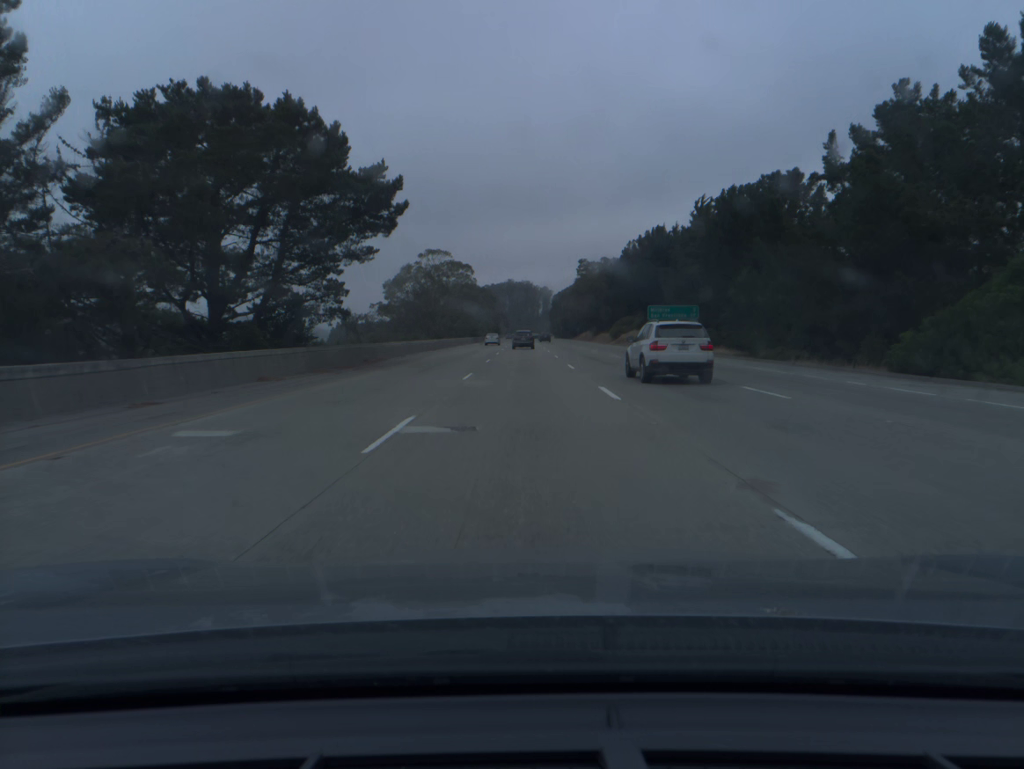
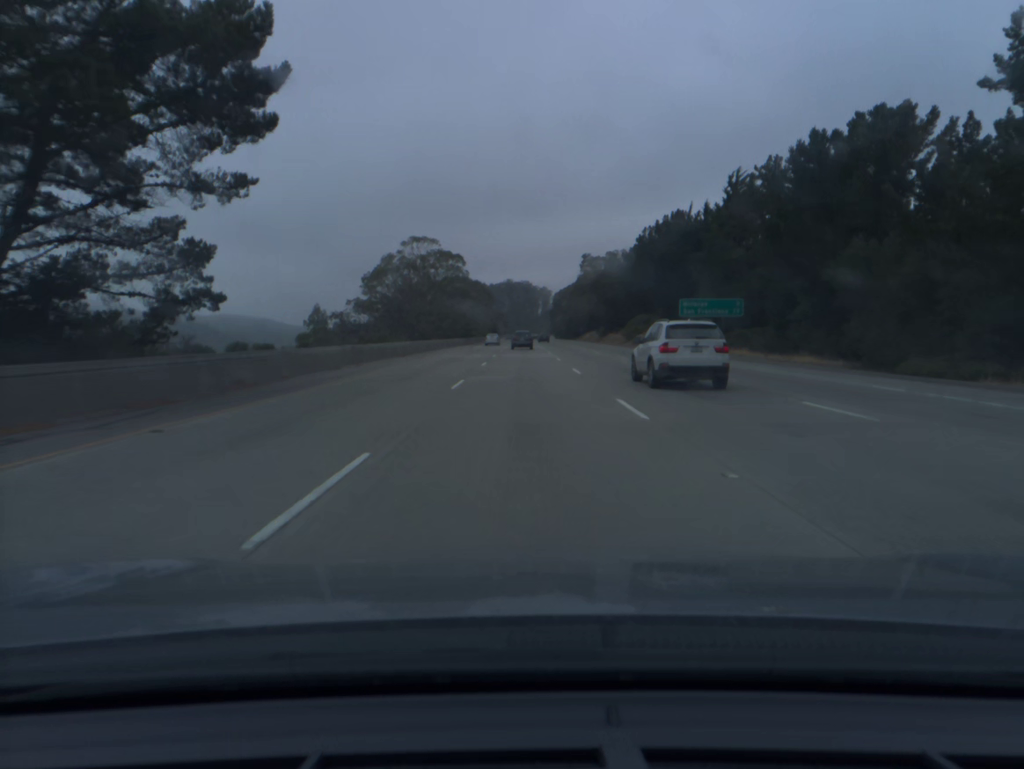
(0.0, +18.6) m; 0°
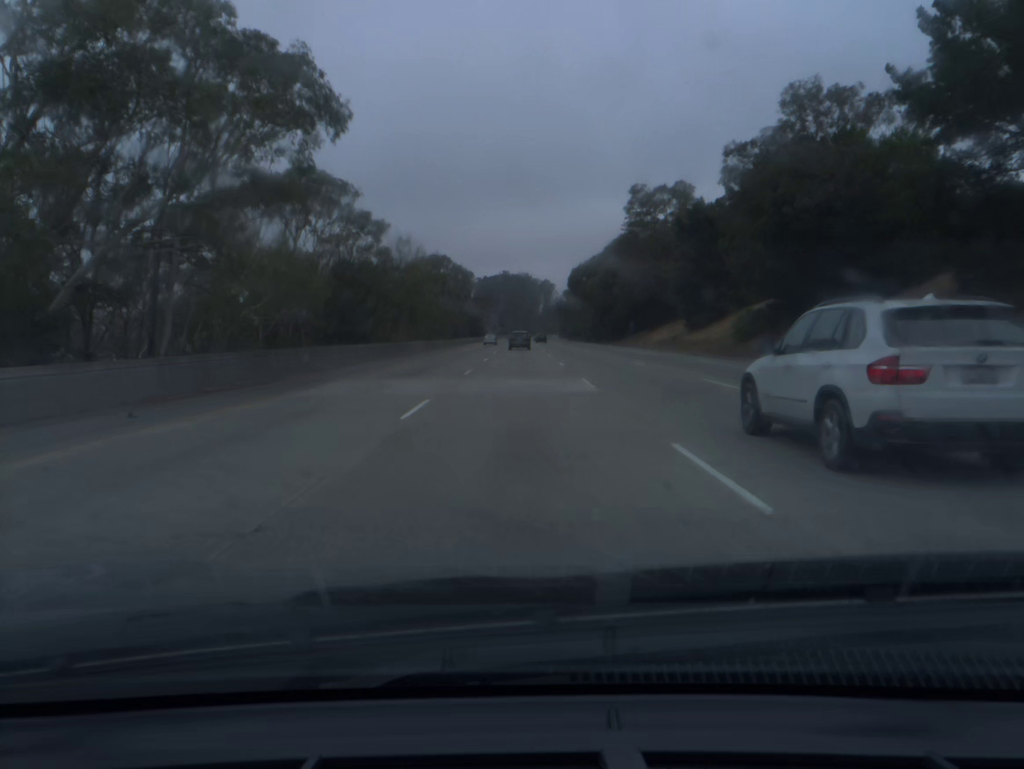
(+0.2, +94.4) m; 0°
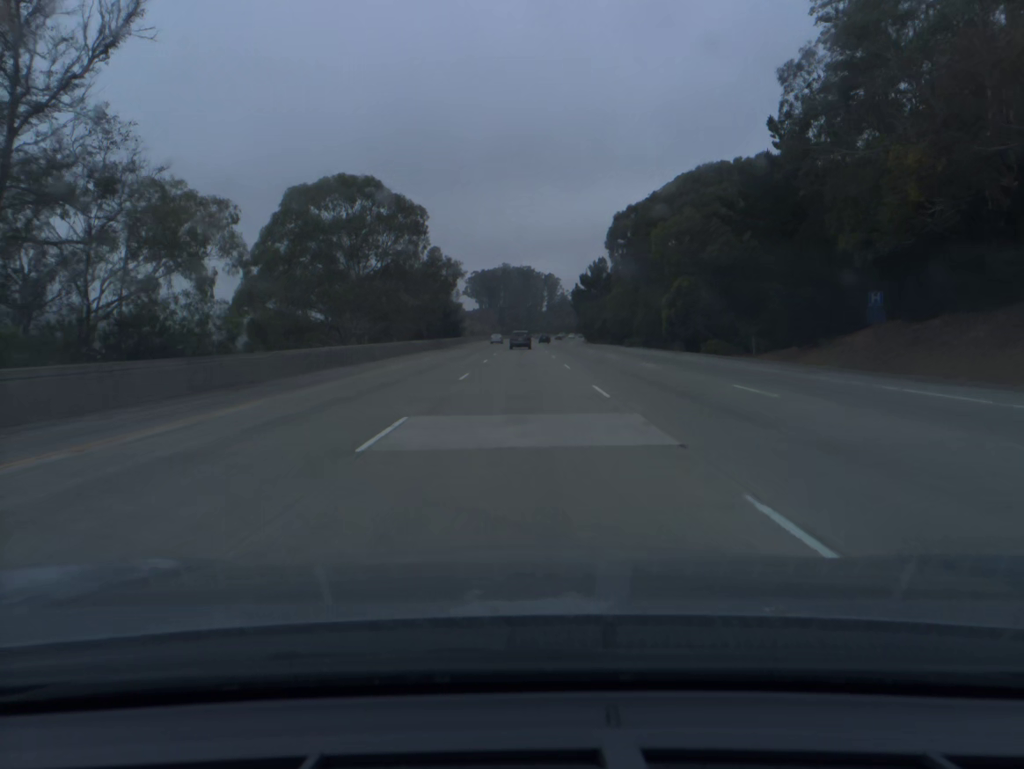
(-0.1, +76.9) m; 0°
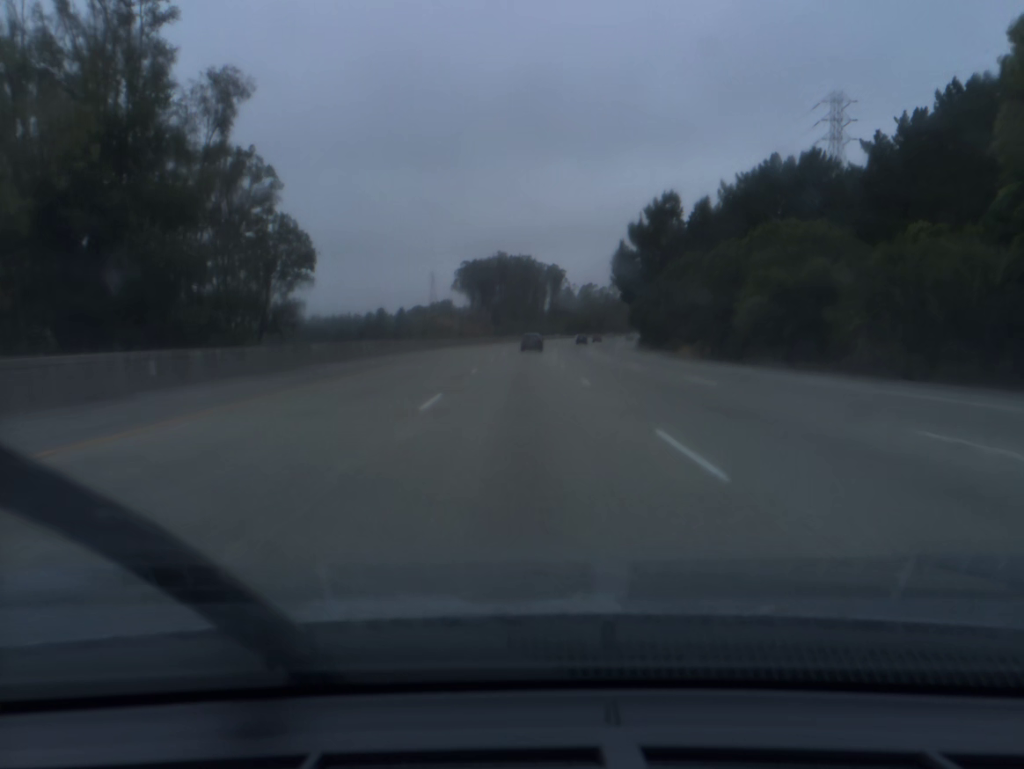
(+0.2, +97.2) m; 0°
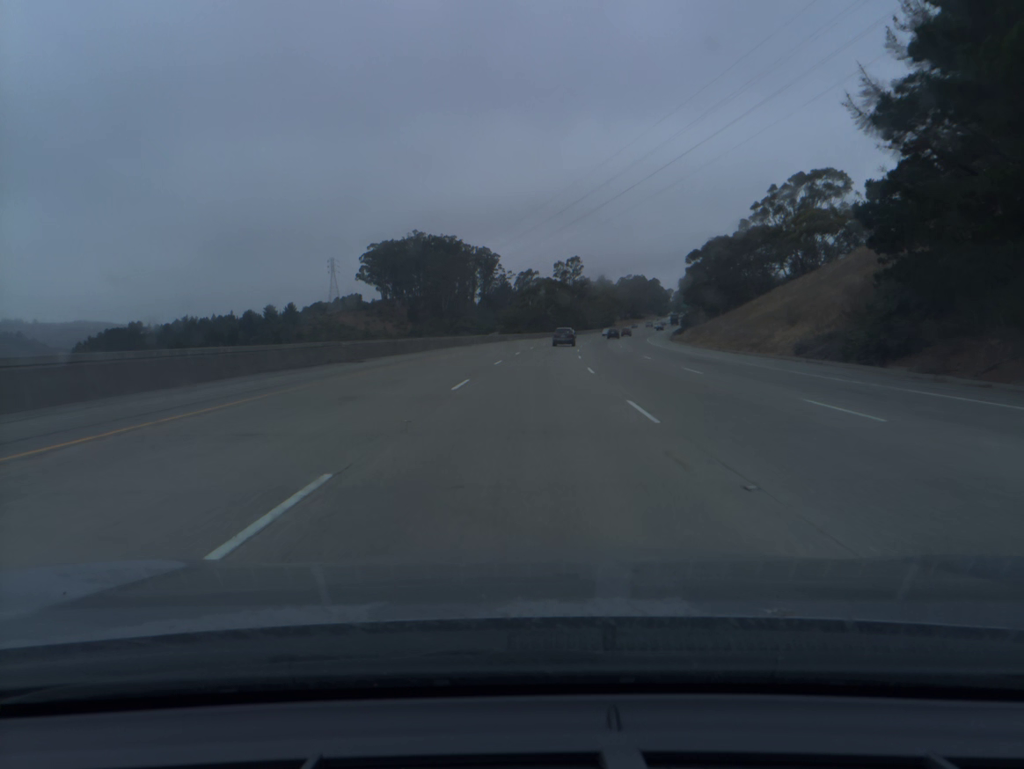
(+2.6, +97.9) m; +5°
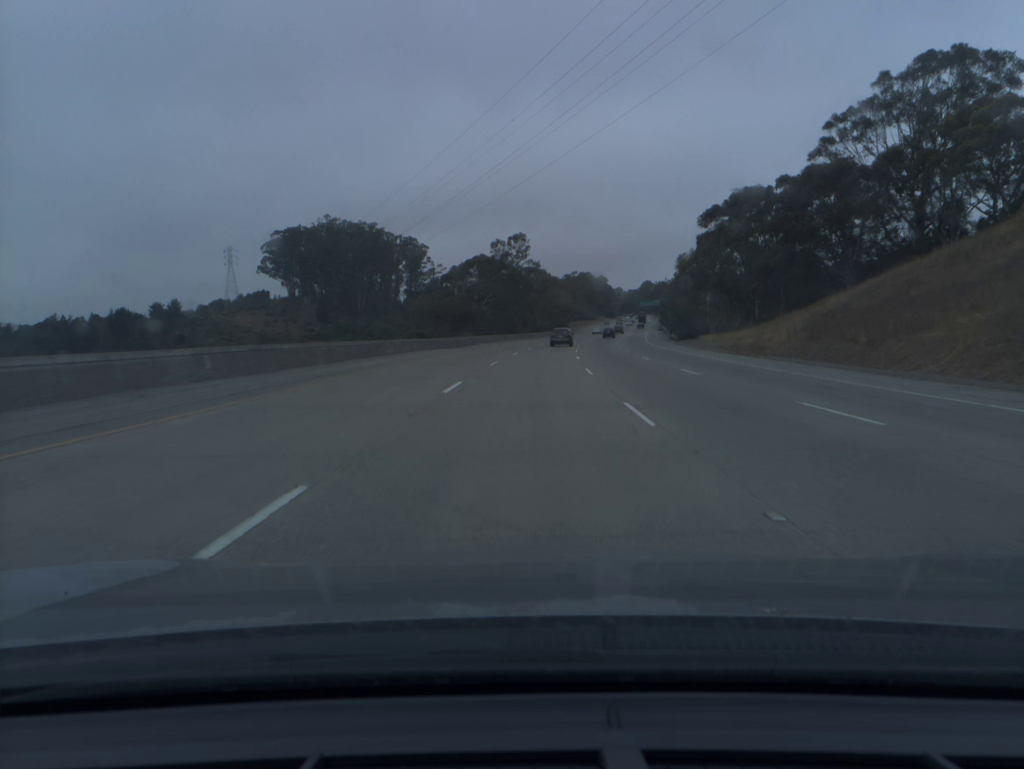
(+2.3, +58.9) m; +5°
